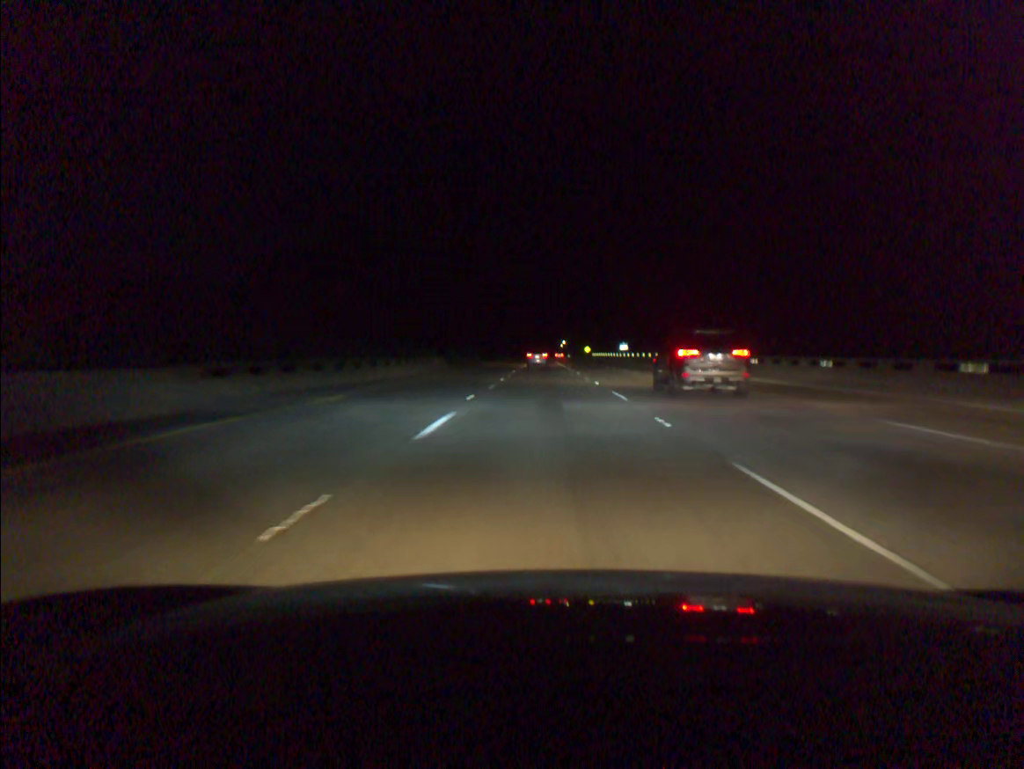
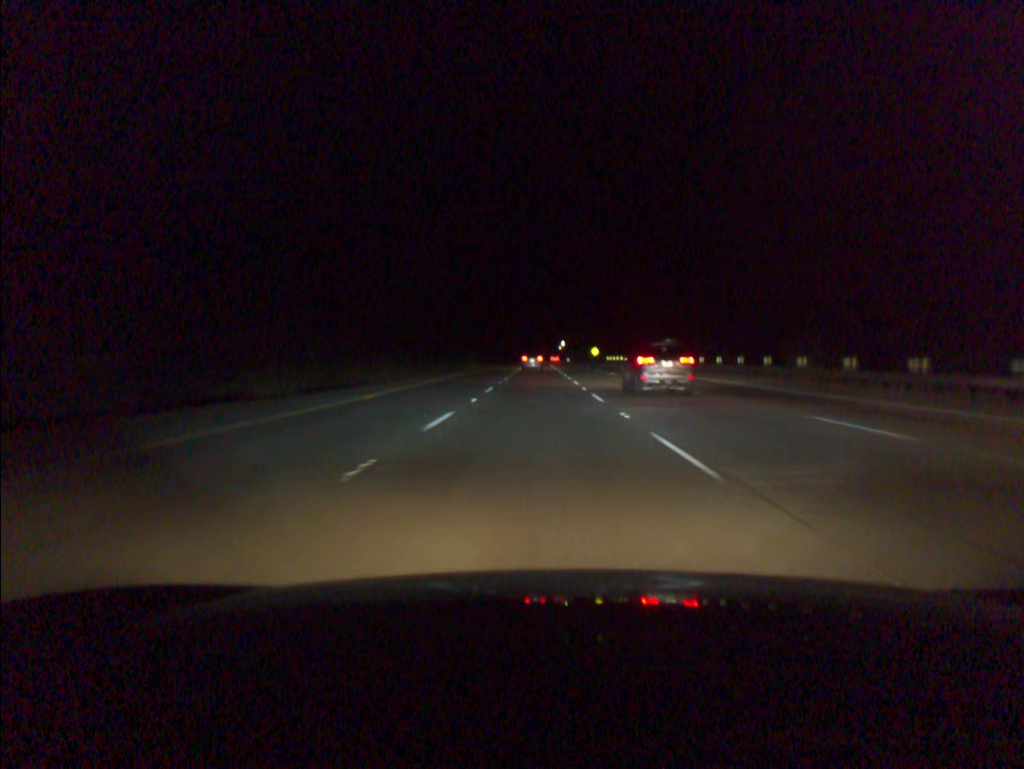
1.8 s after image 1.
(+0.3, +55.6) m; 0°
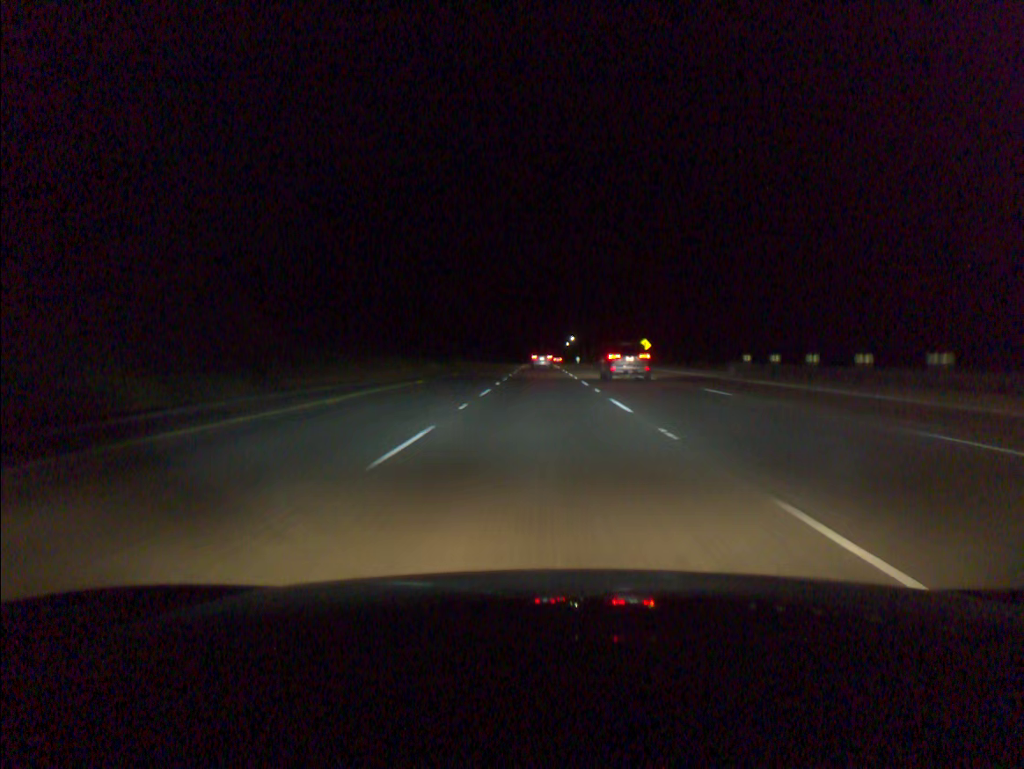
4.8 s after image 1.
(-0.4, +92.6) m; 0°
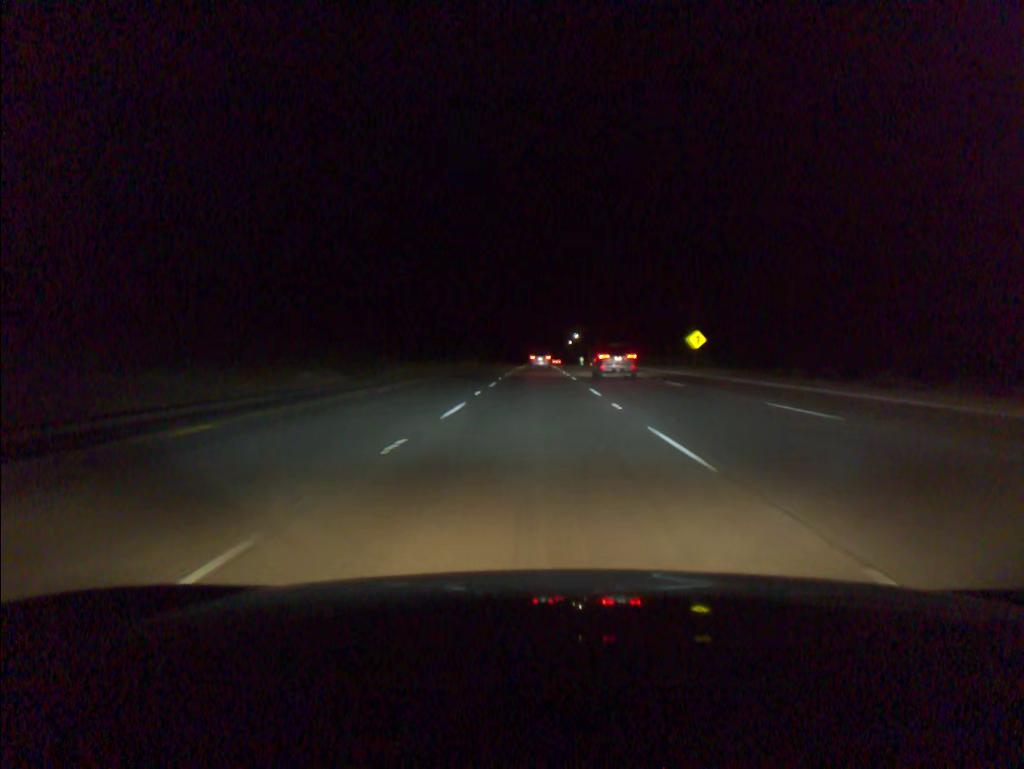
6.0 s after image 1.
(0.0, +37.0) m; 0°
